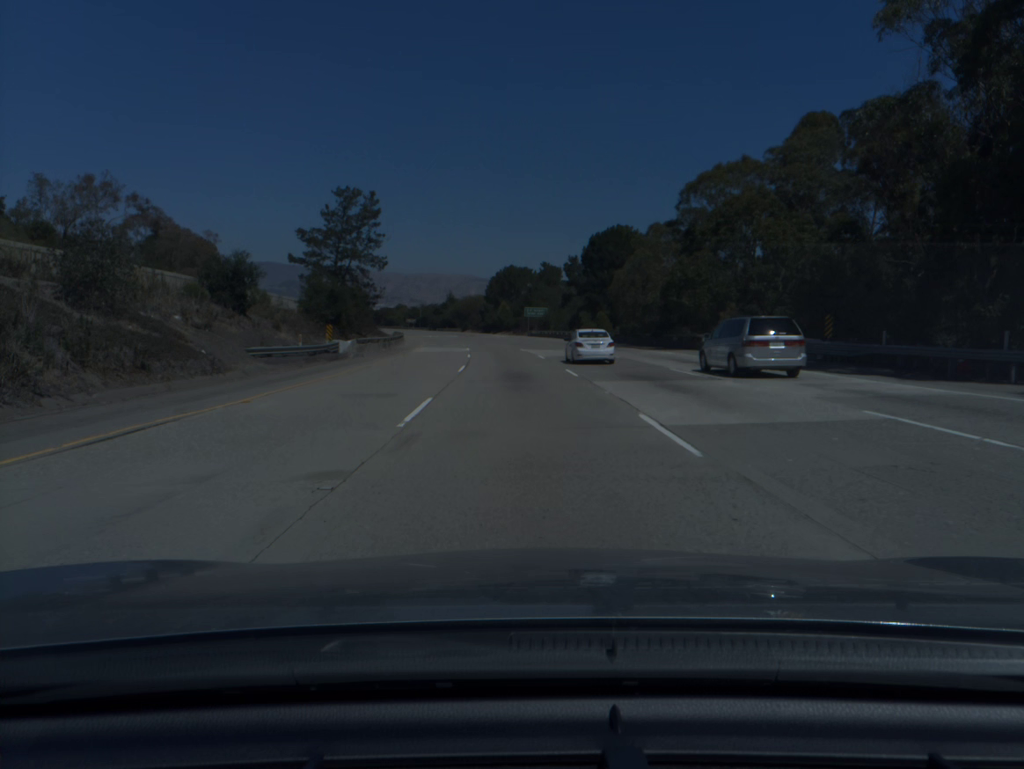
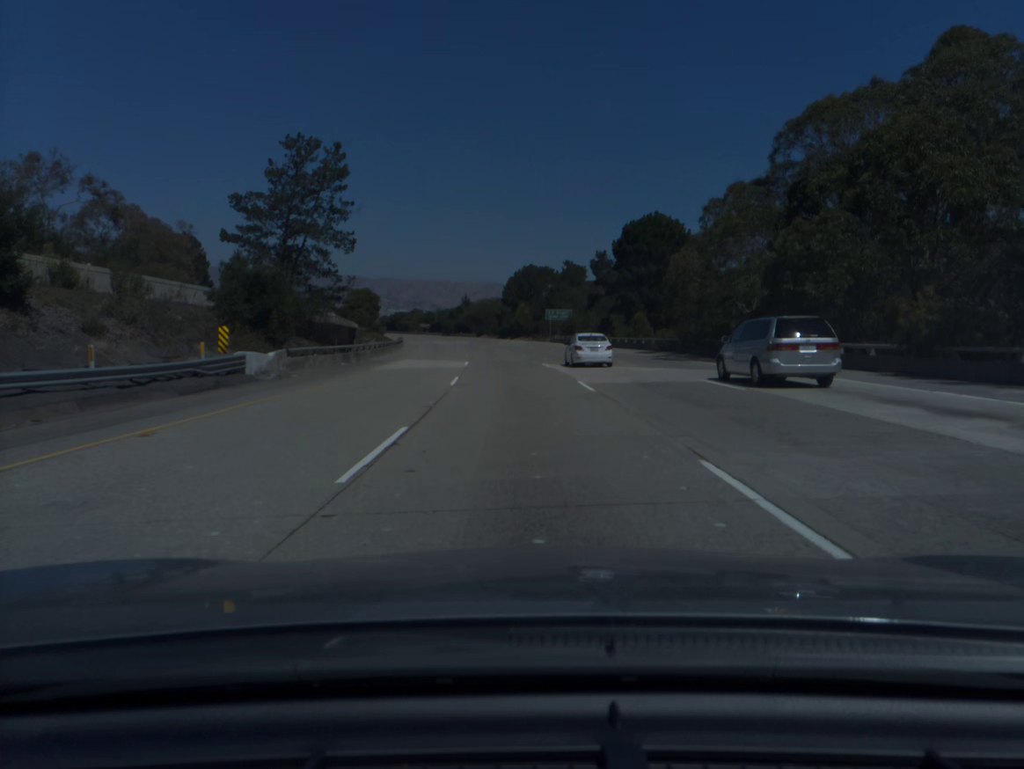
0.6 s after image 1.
(-0.3, +19.0) m; -2°
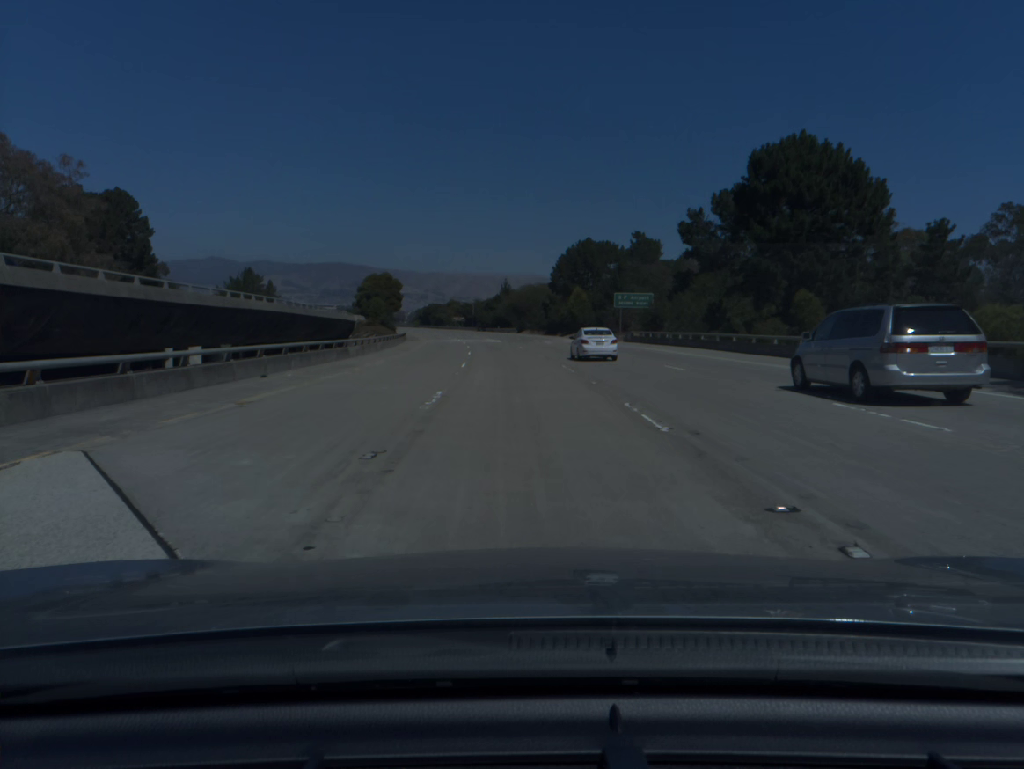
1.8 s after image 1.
(-1.1, +37.8) m; -3°
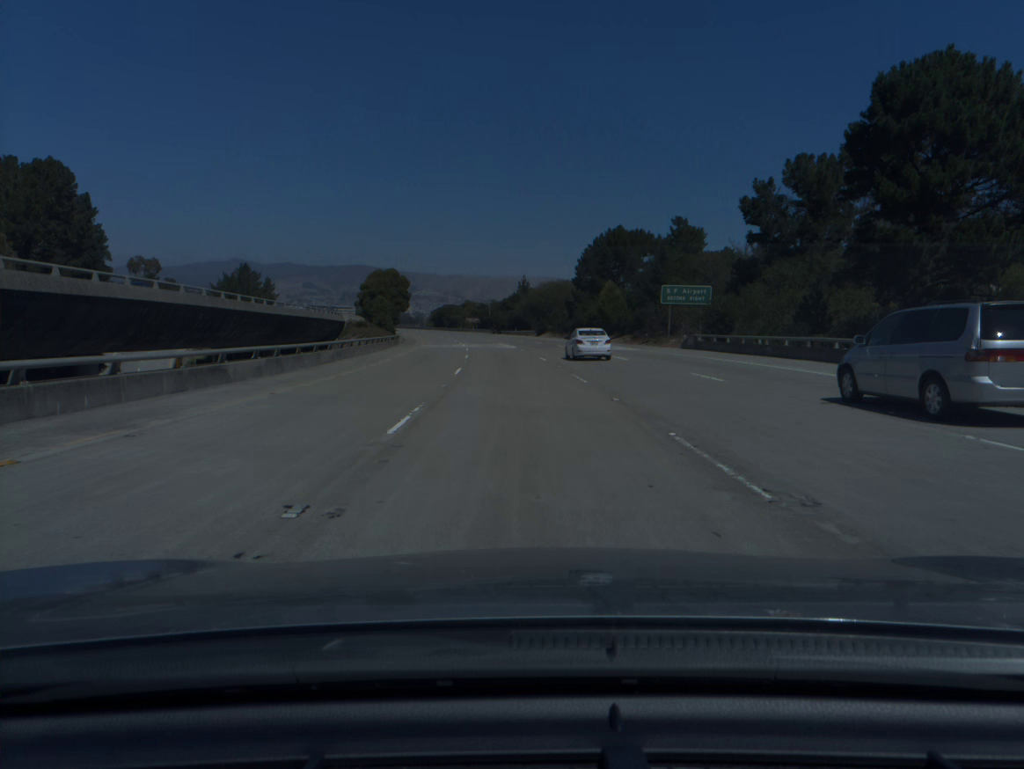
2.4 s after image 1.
(-0.2, +18.9) m; -1°
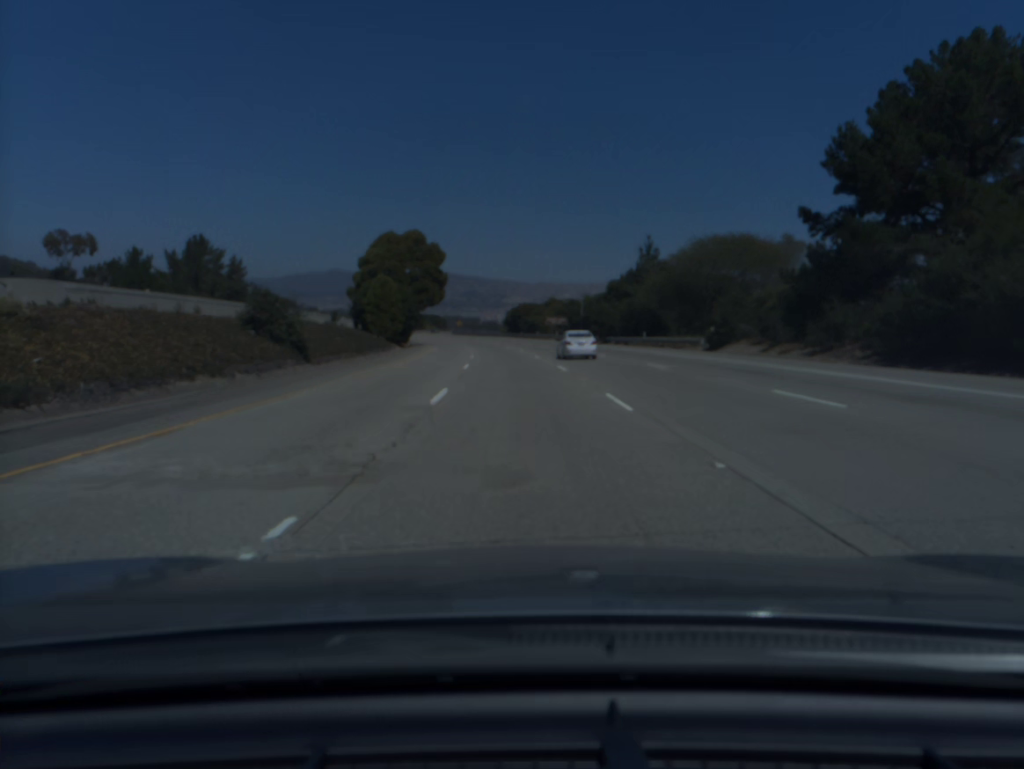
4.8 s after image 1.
(-4.1, +75.0) m; -6°
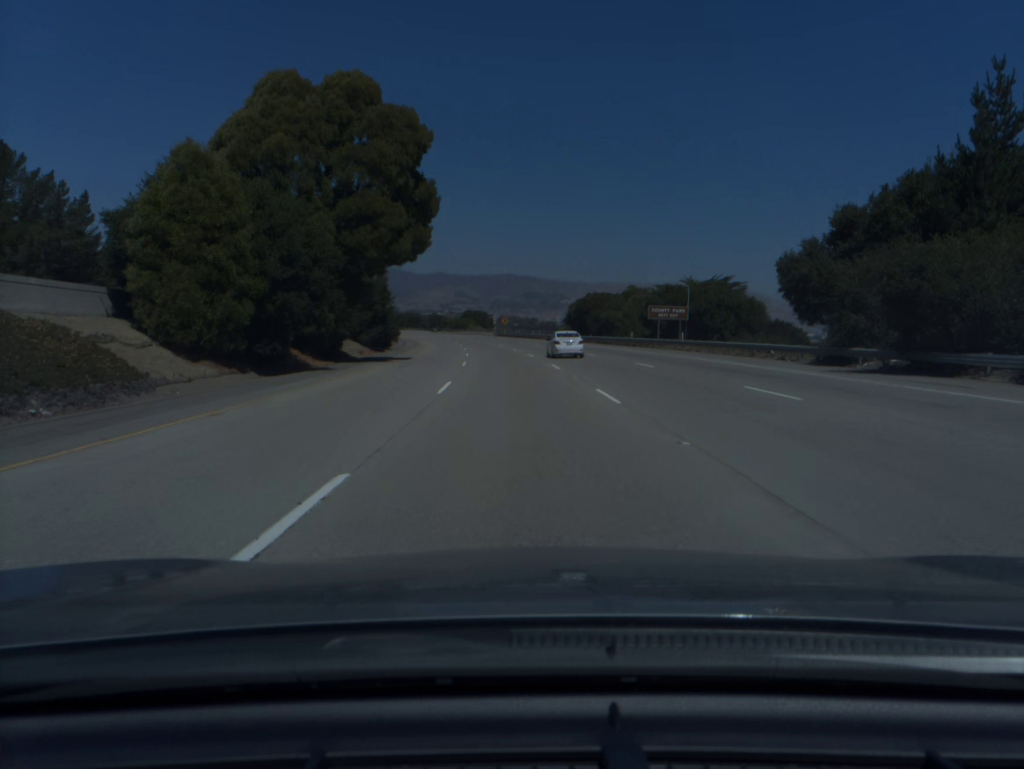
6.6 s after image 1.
(-2.2, +56.4) m; -4°
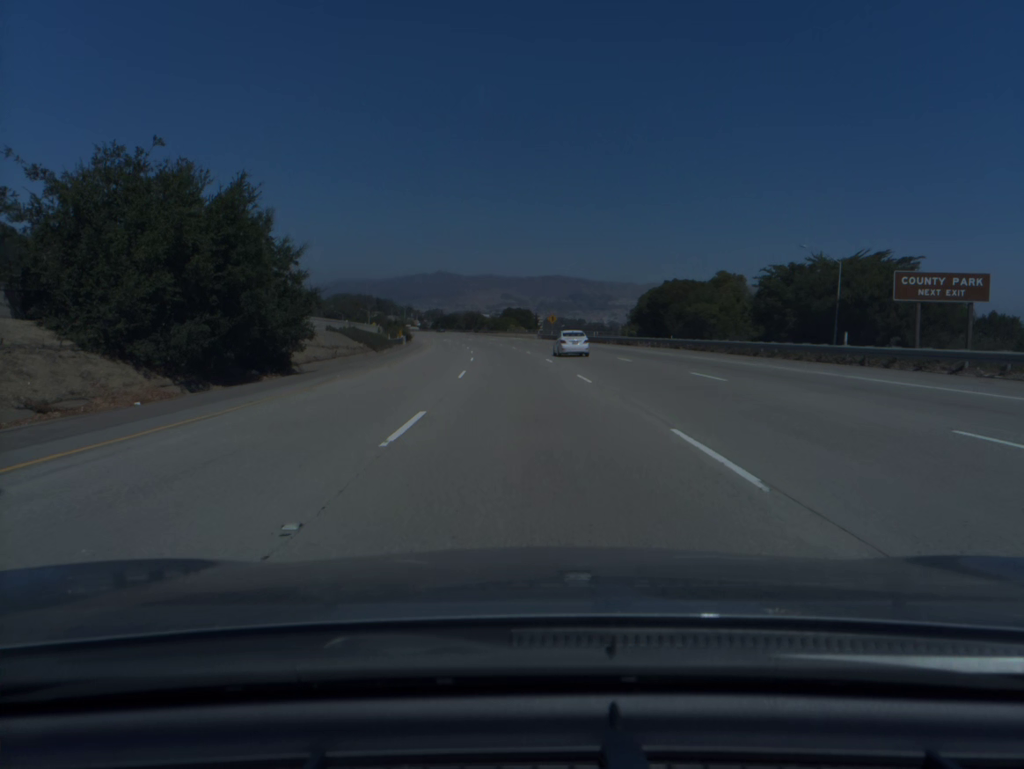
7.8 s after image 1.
(-1.1, +37.8) m; -3°
